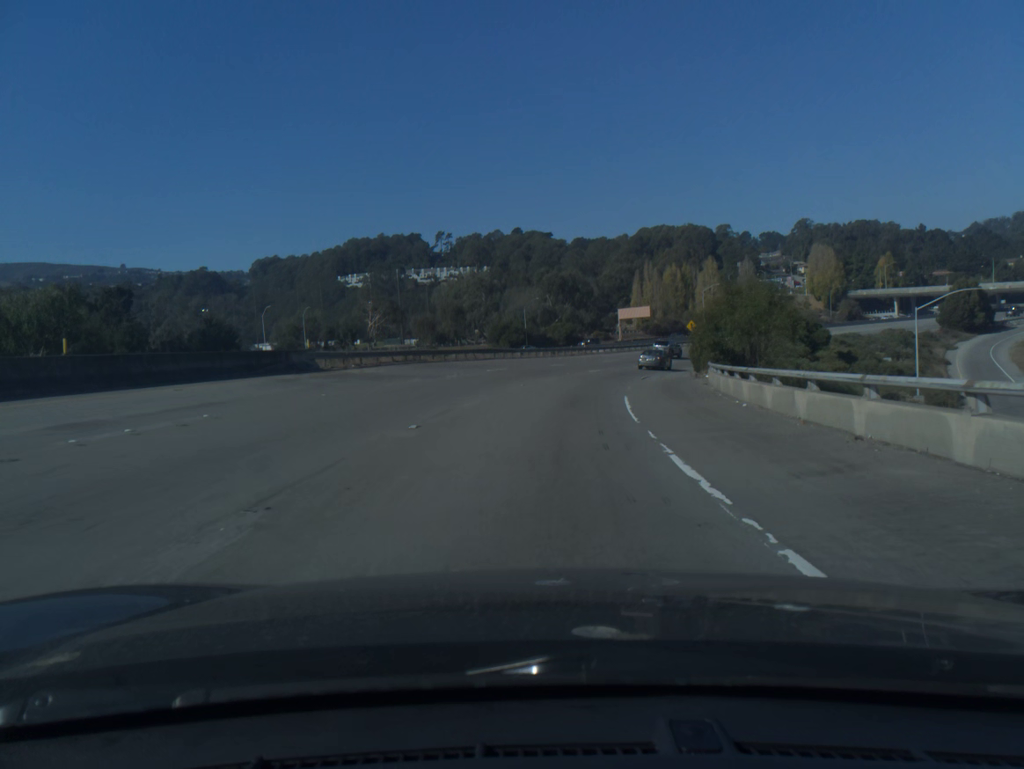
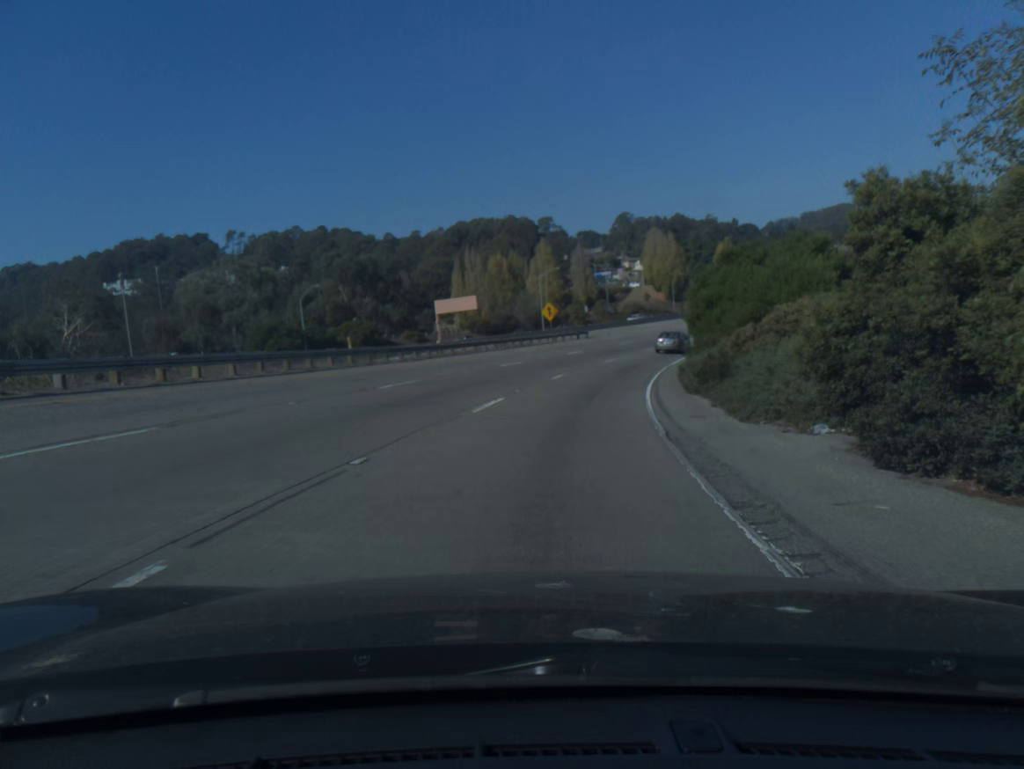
(+4.5, +44.0) m; +13°
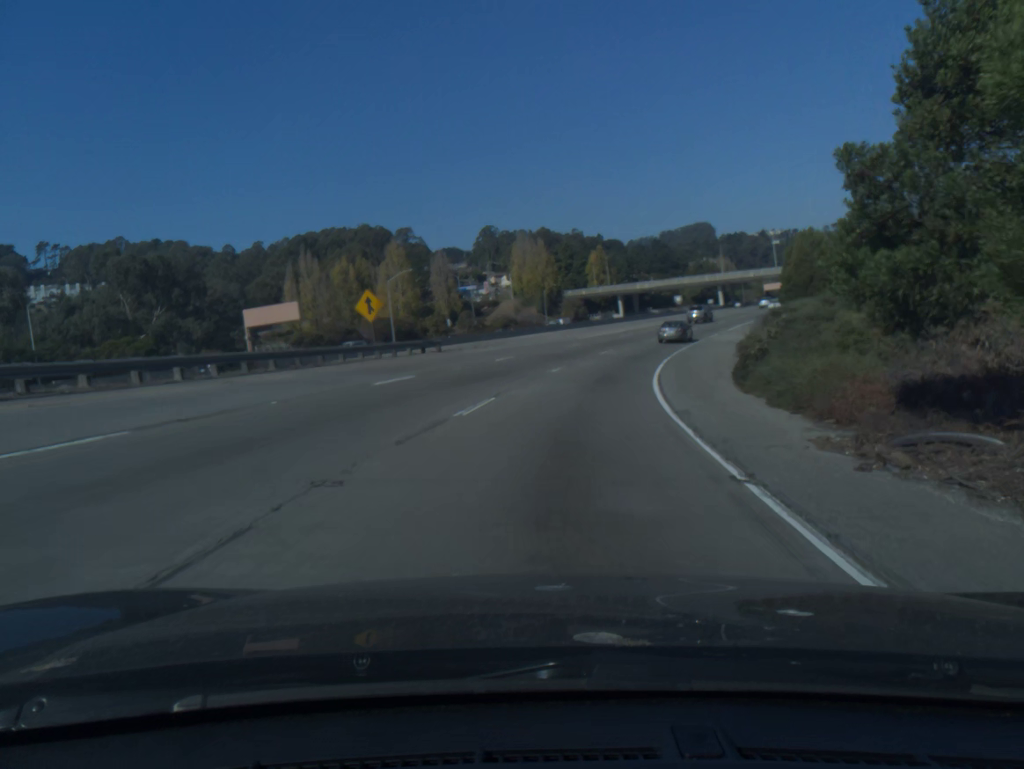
(+2.4, +29.5) m; +10°
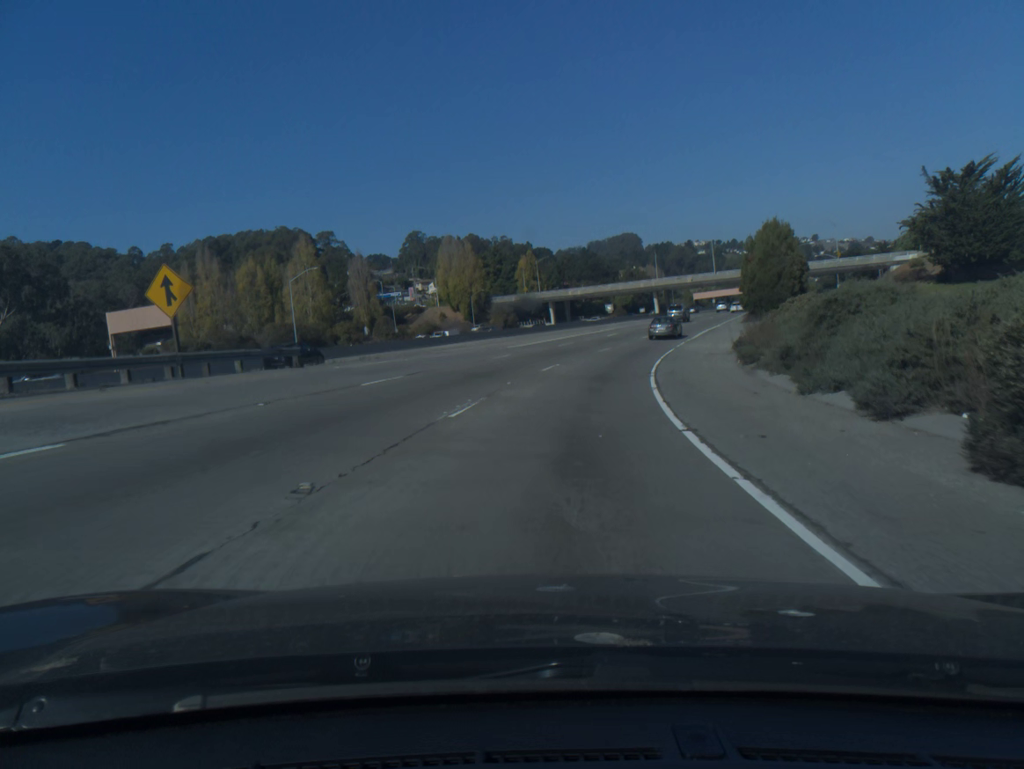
(+0.6, +14.7) m; +5°
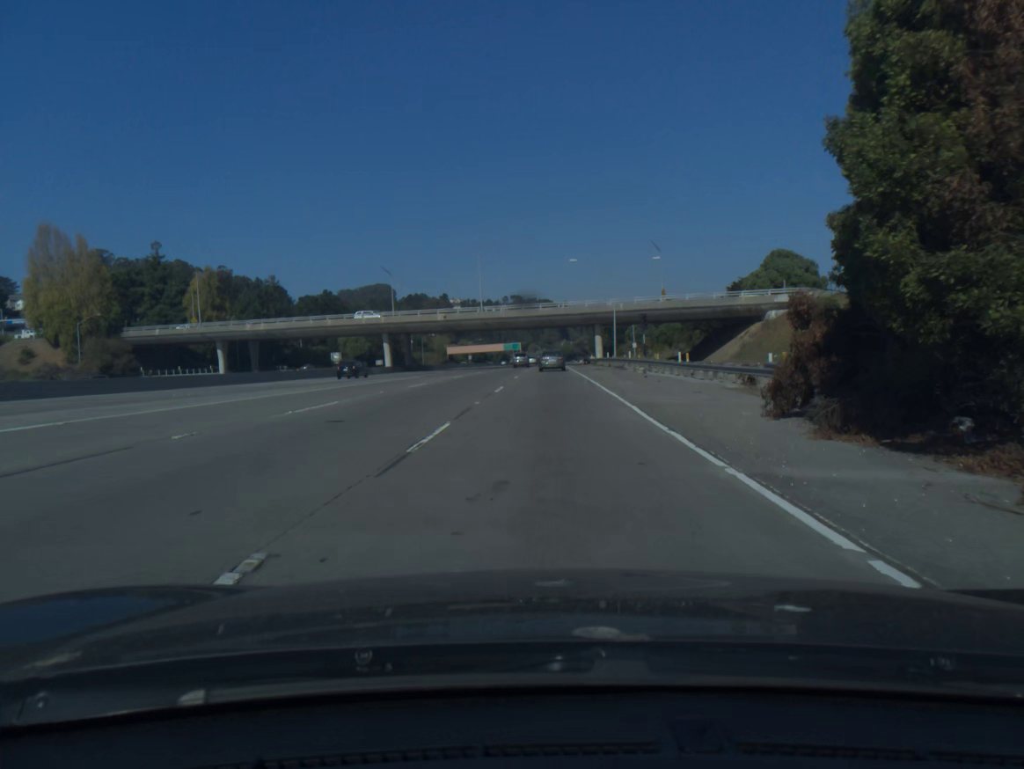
(+13.8, +71.1) m; +18°
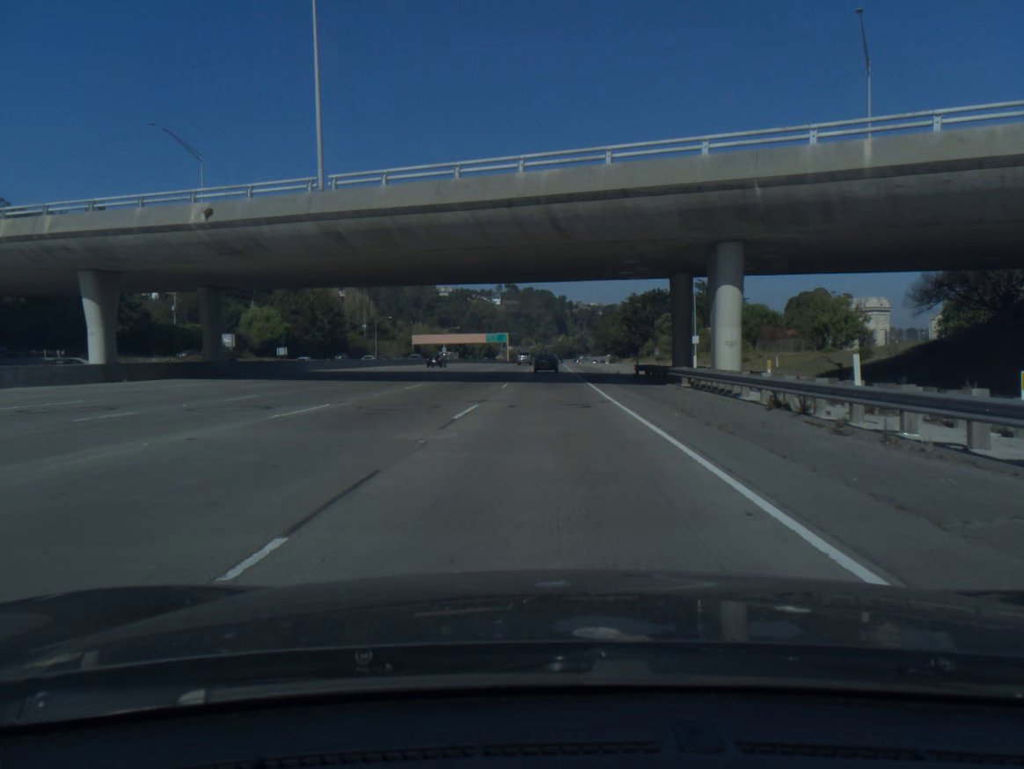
(+0.6, +72.0) m; 0°
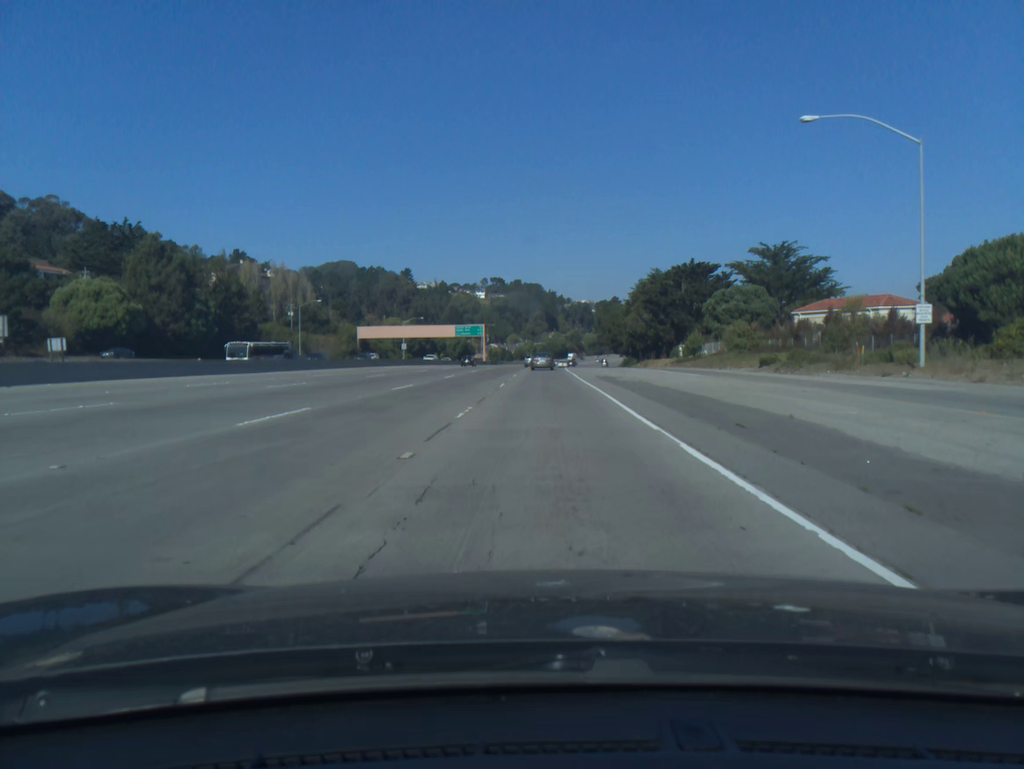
(+0.4, +59.2) m; +1°
